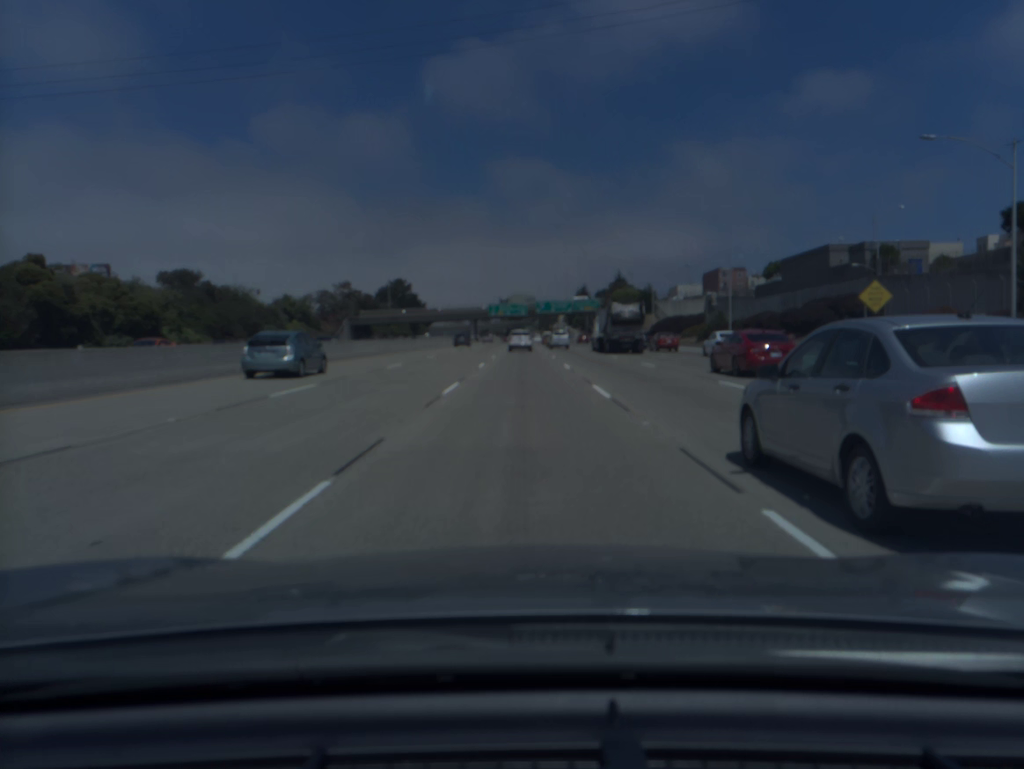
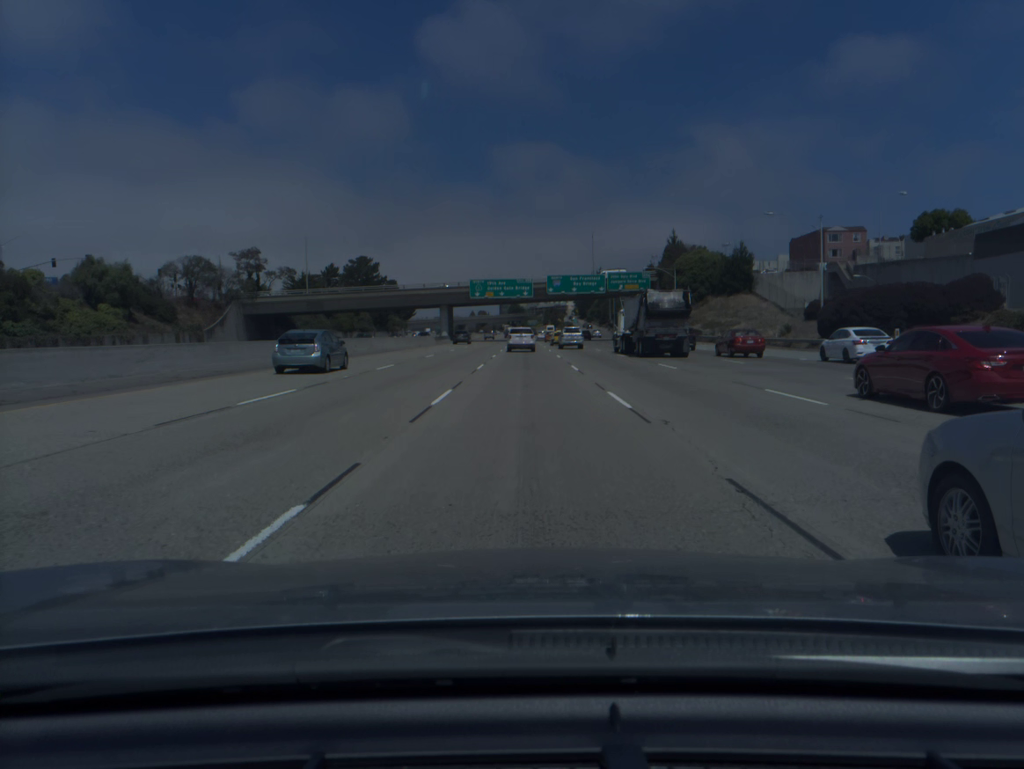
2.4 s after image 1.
(-0.2, +73.3) m; 0°
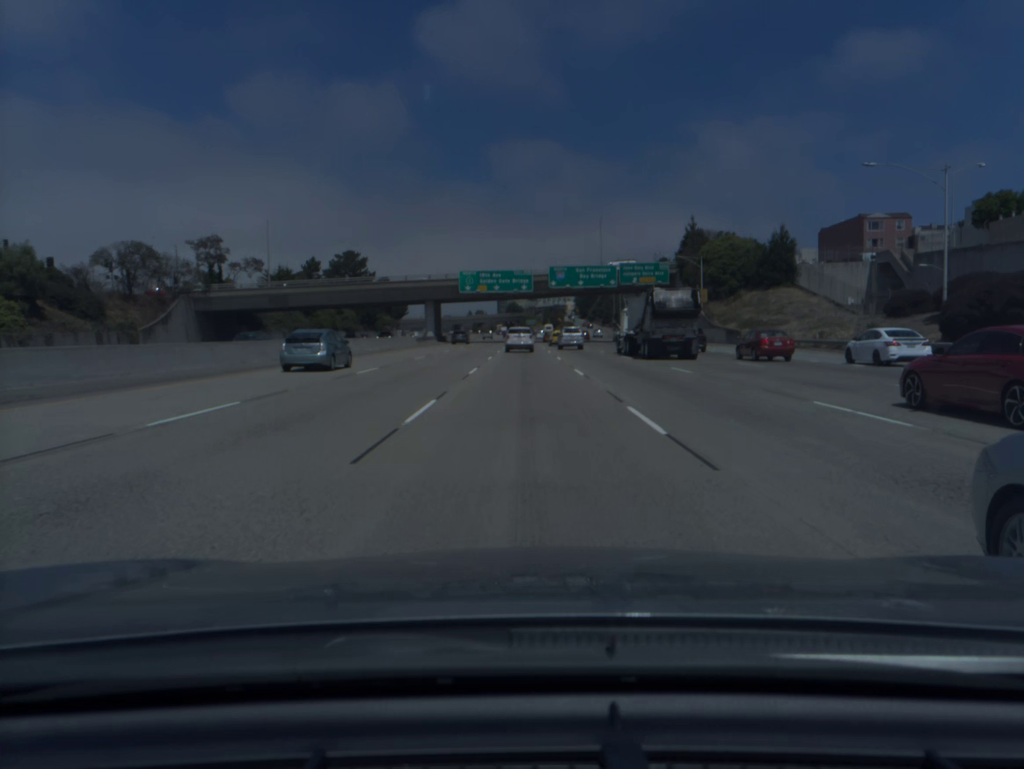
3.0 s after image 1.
(0.0, +17.9) m; 0°
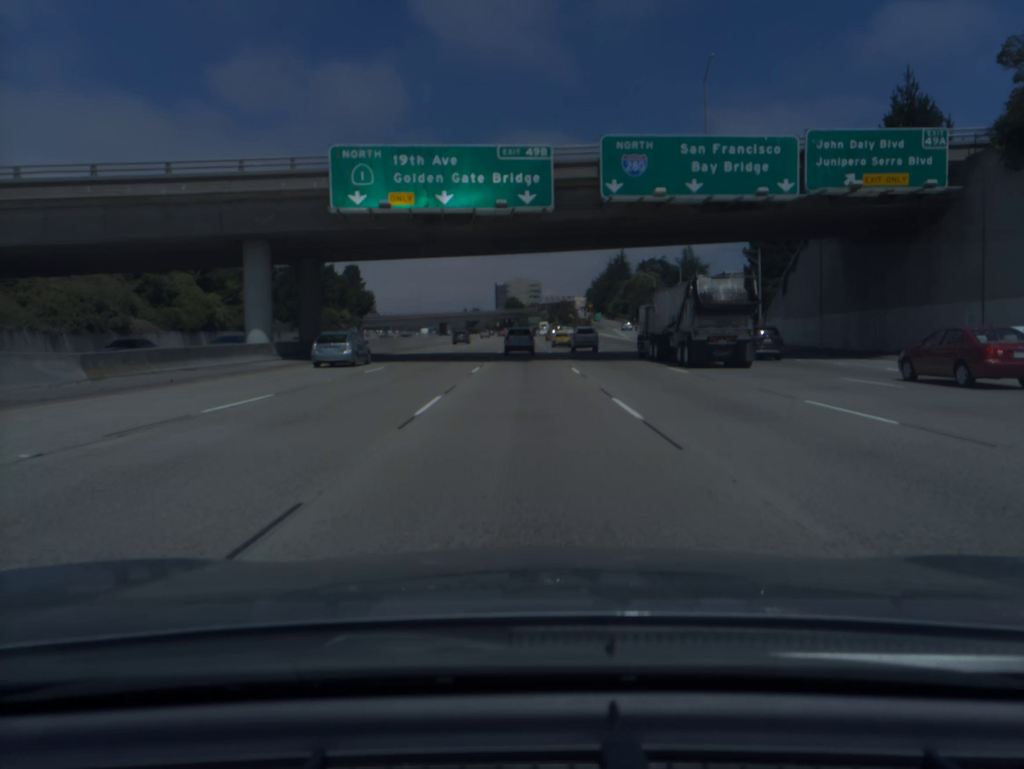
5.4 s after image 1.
(0.0, +69.7) m; 0°
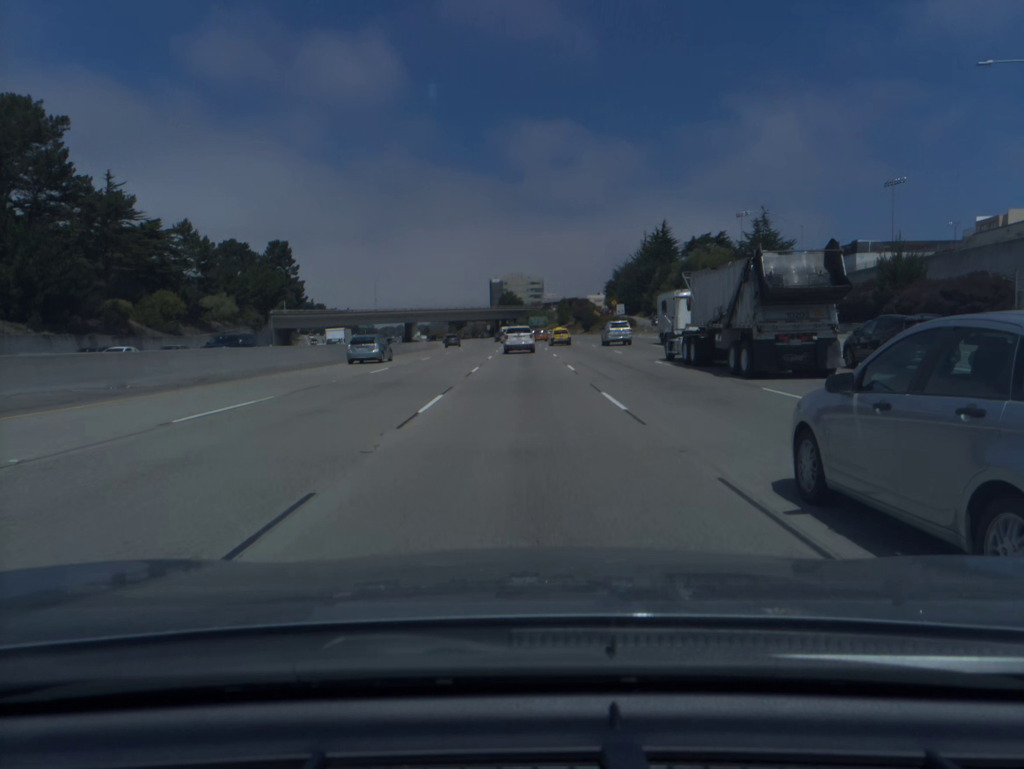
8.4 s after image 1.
(+0.1, +84.3) m; 0°
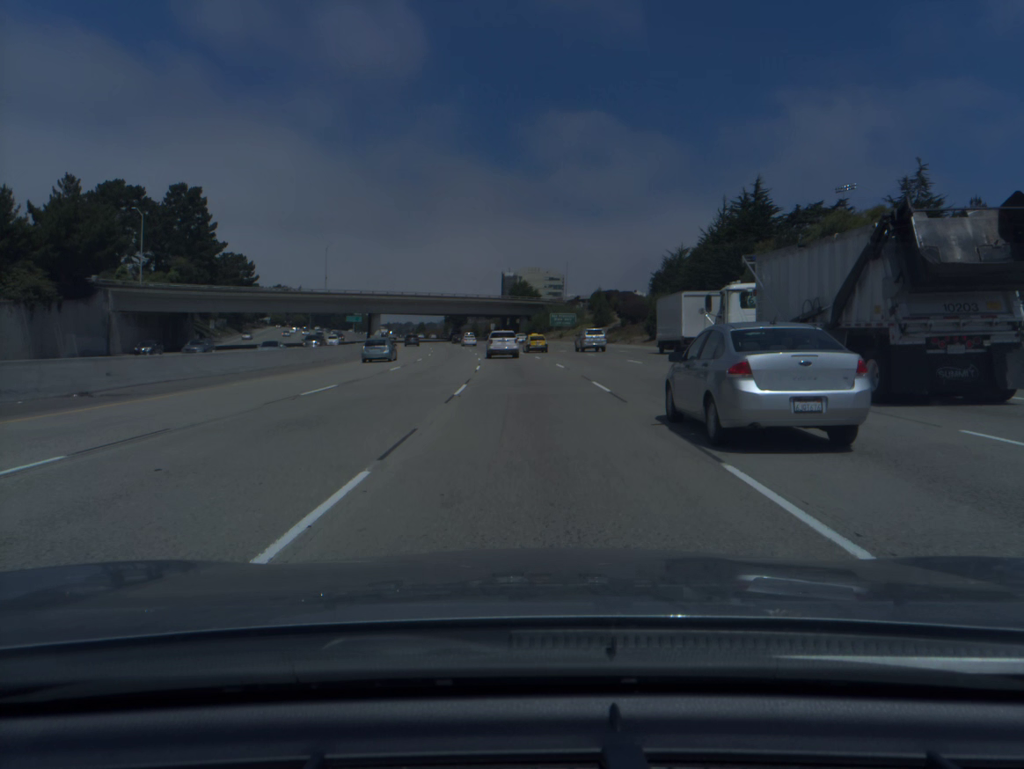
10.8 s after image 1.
(-0.4, +66.3) m; -1°
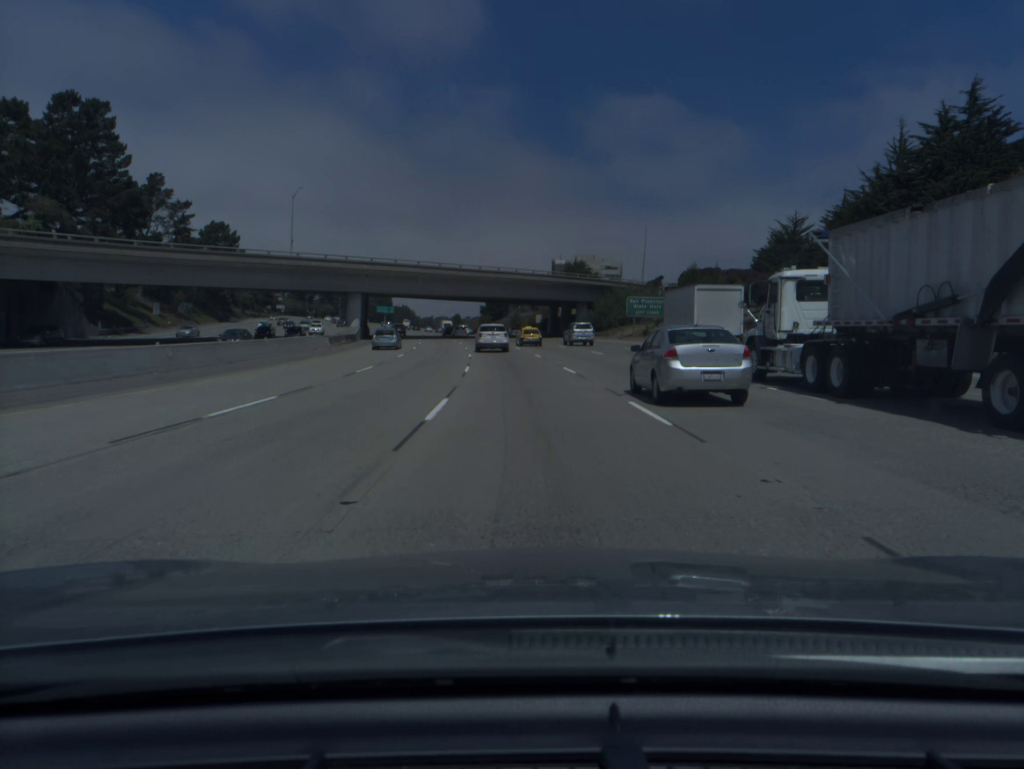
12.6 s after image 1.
(-1.3, +49.4) m; -3°
